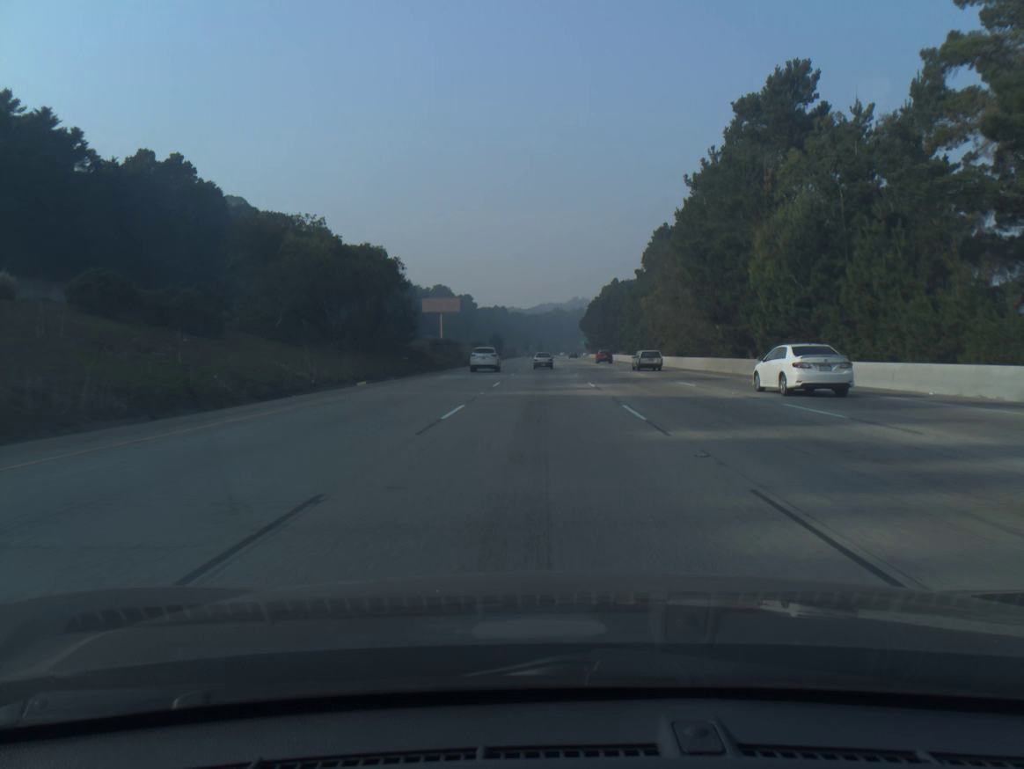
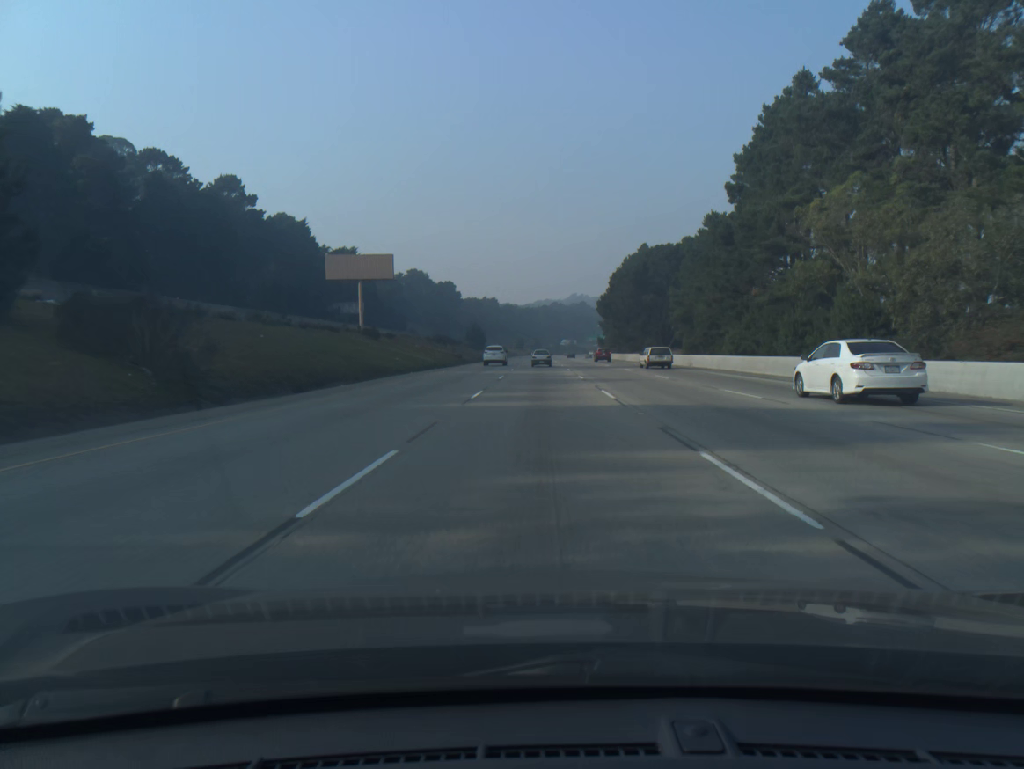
(+0.1, +67.2) m; 0°
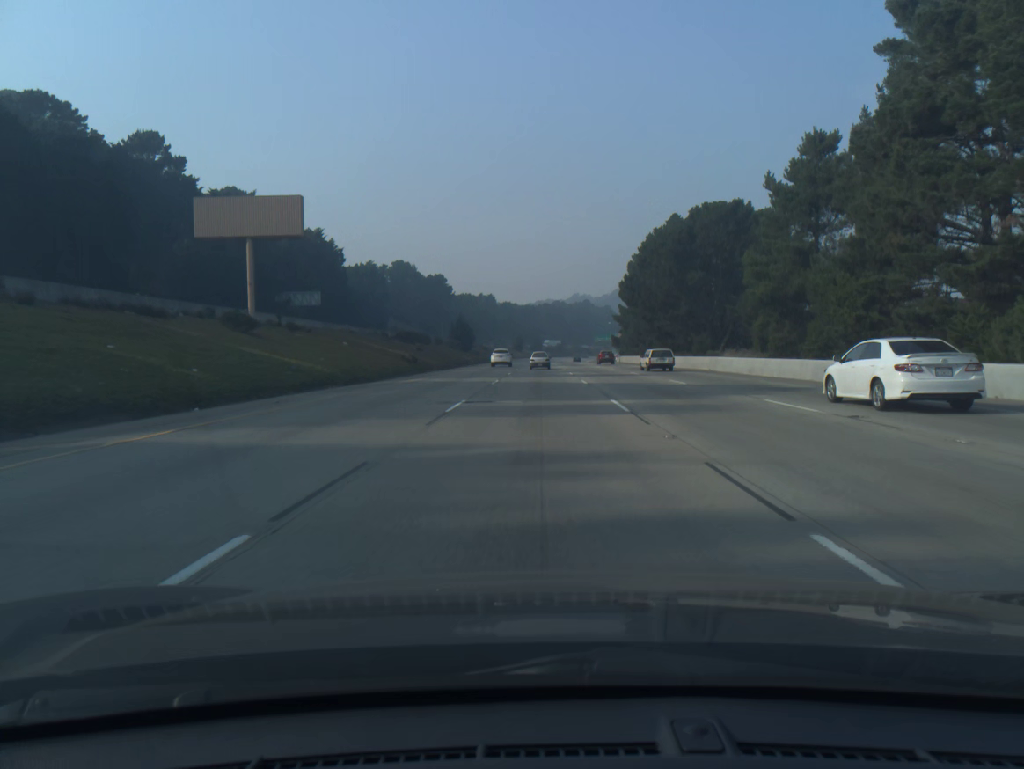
(0.0, +33.5) m; 0°
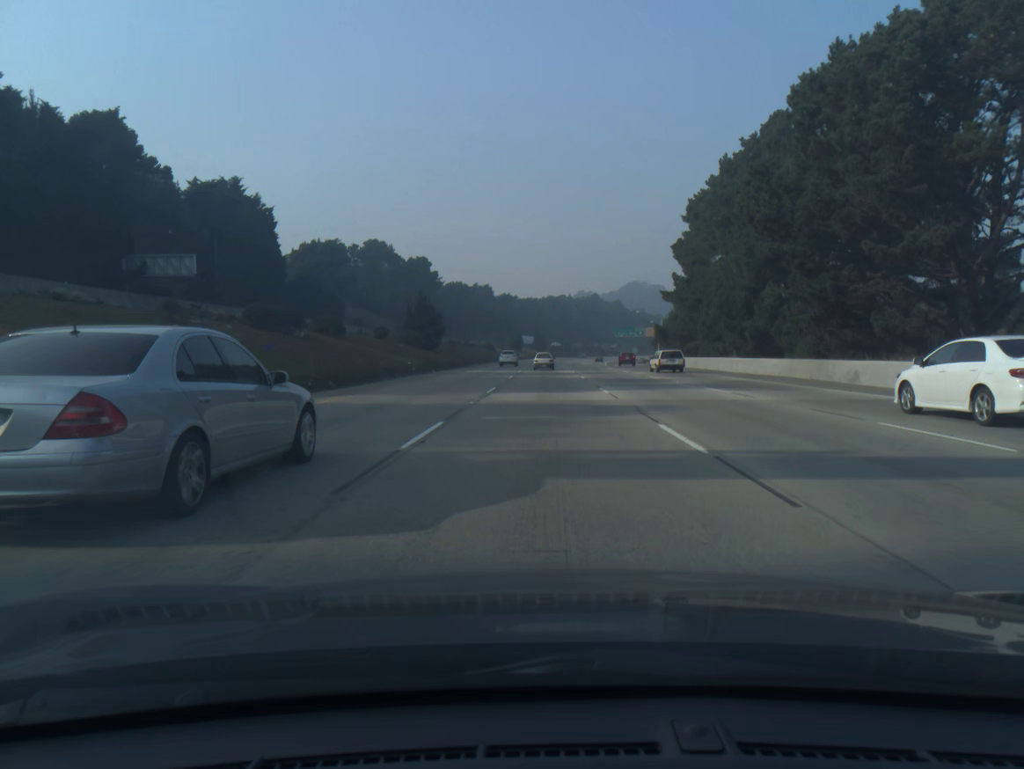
(-0.2, +50.2) m; 0°
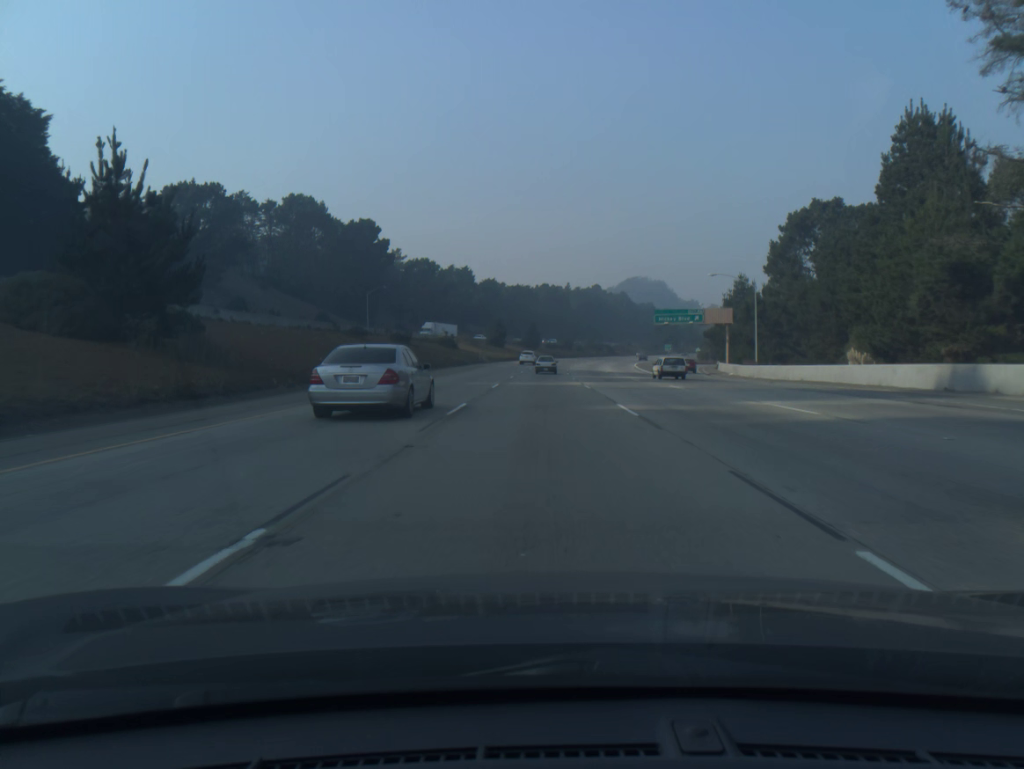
(+0.3, +66.8) m; 0°
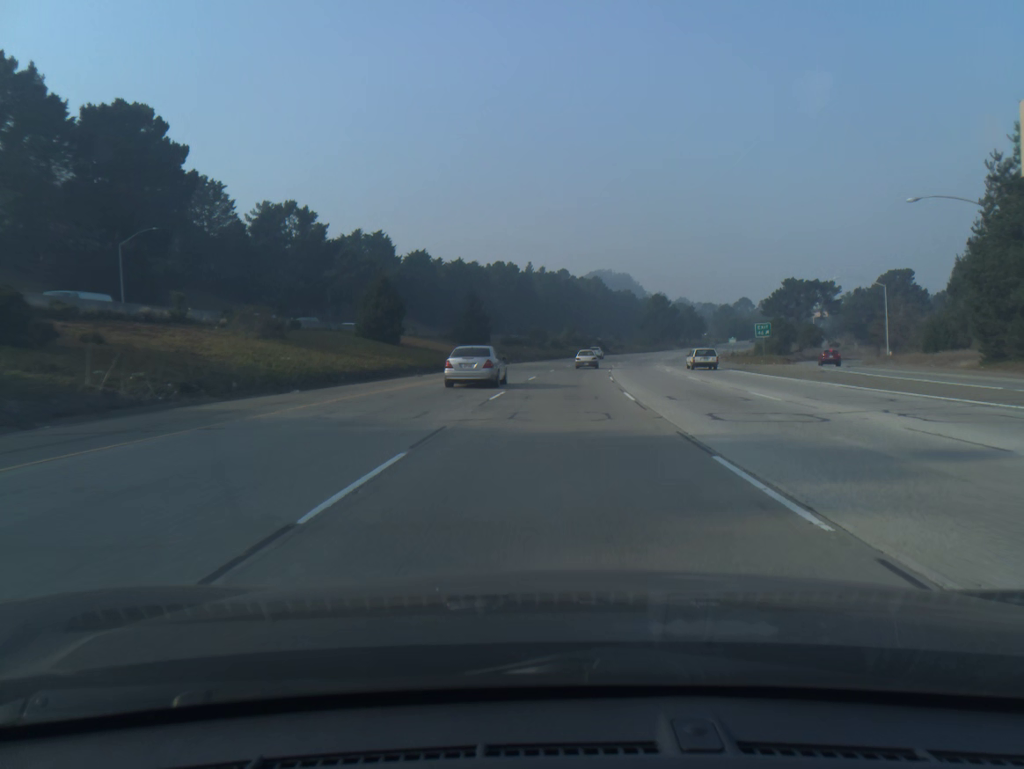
(+0.7, +83.3) m; +3°
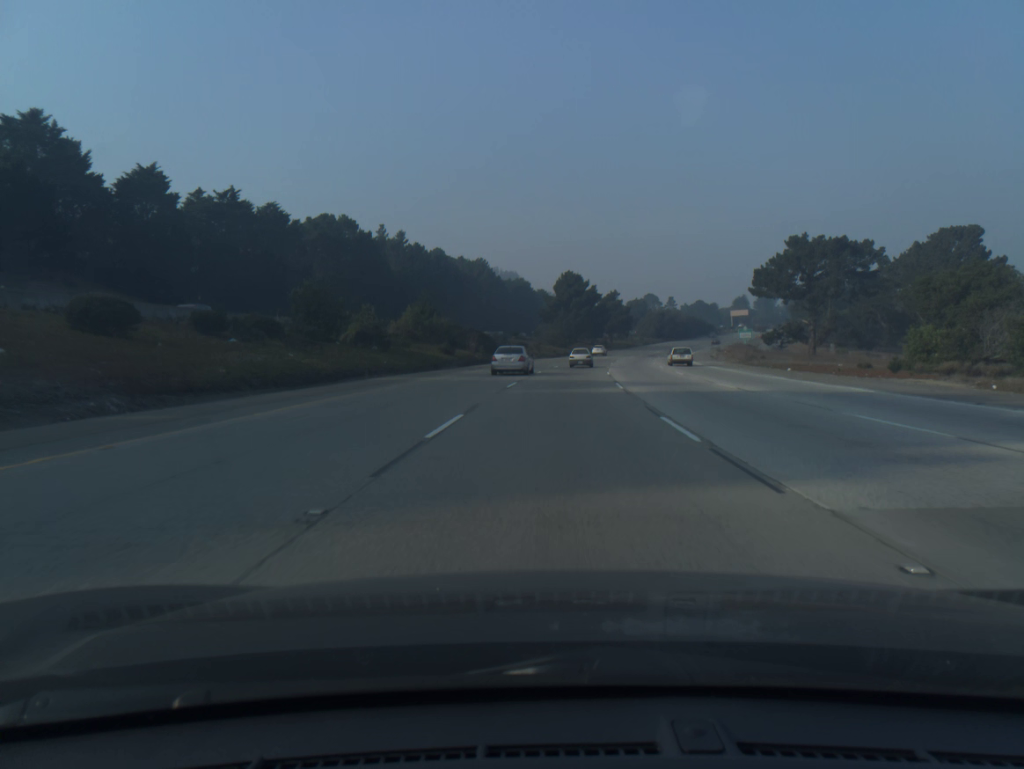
(+5.9, +82.3) m; +8°
